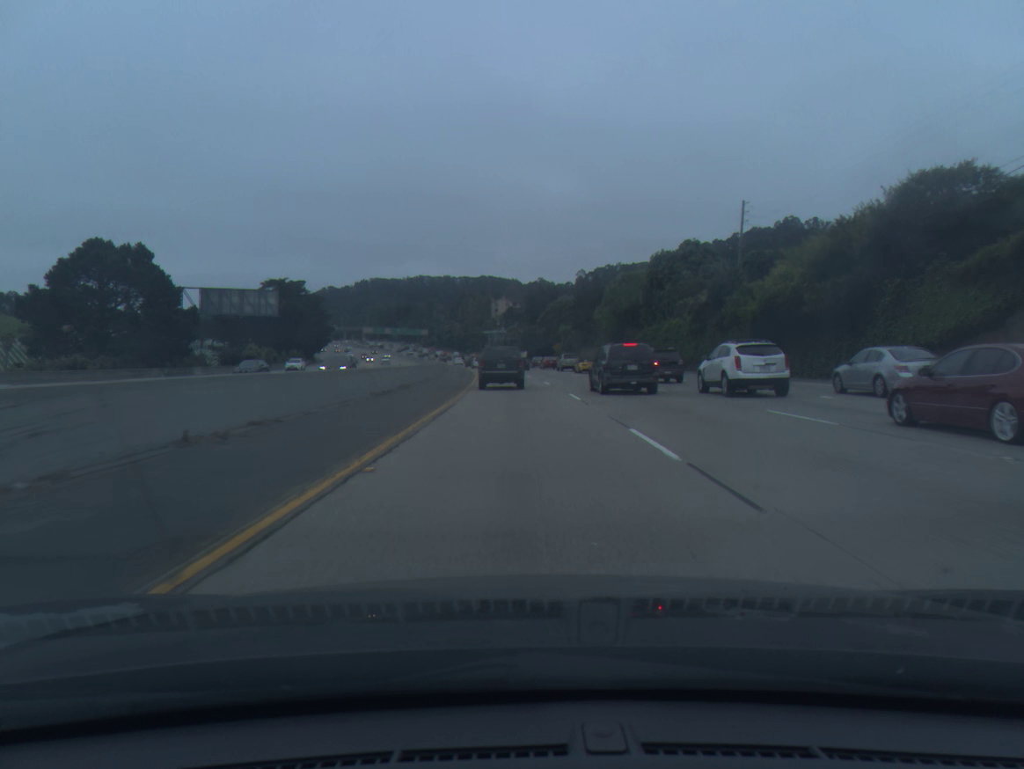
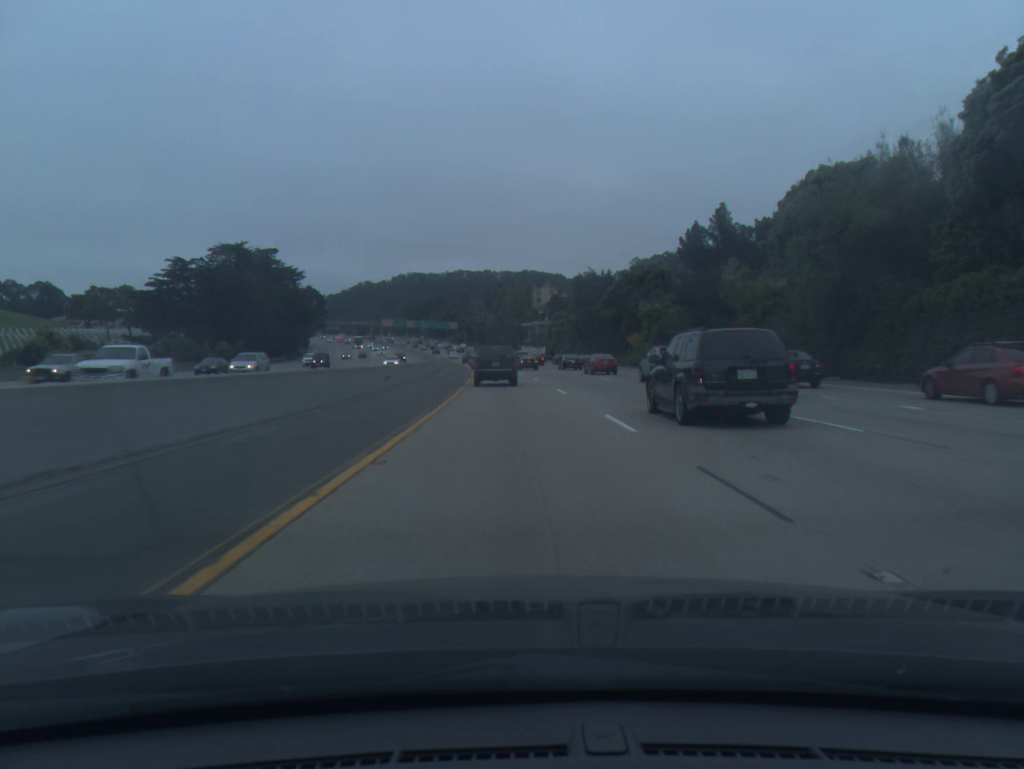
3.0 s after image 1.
(-1.5, +58.1) m; -3°
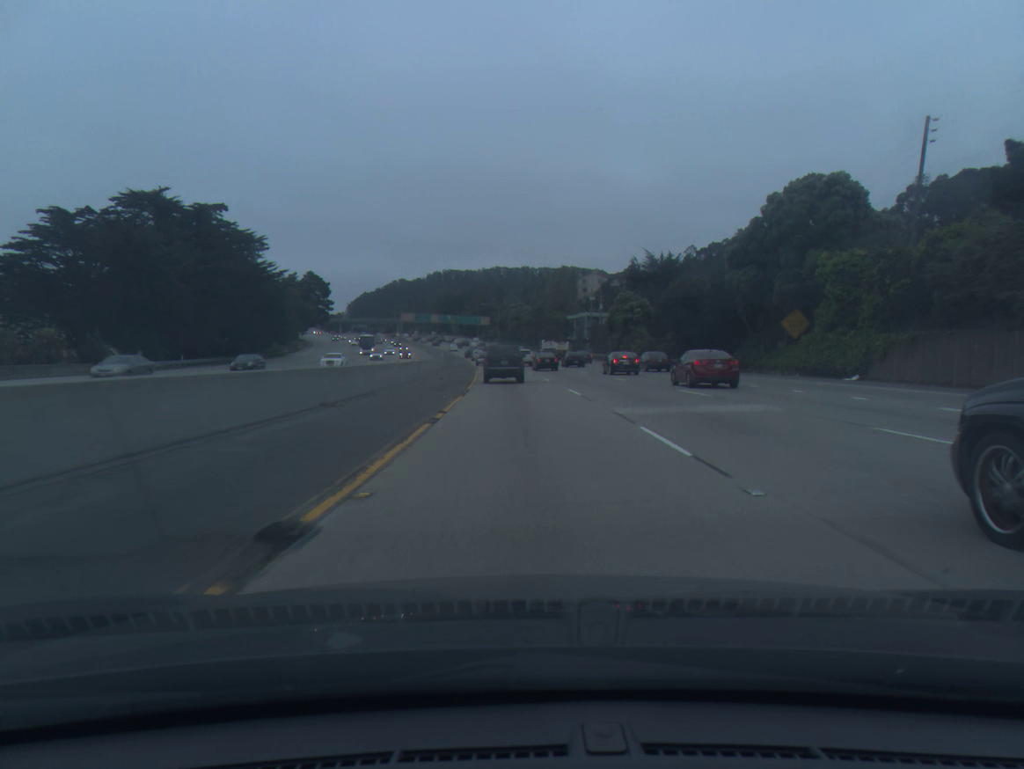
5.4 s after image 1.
(-1.2, +46.1) m; -3°
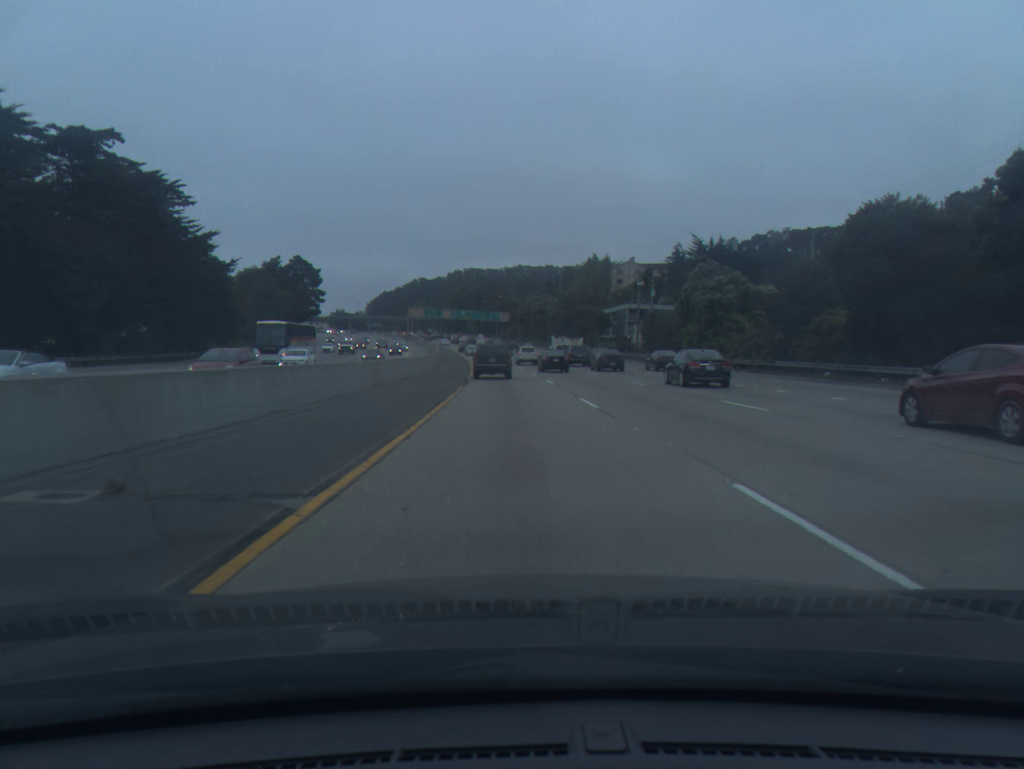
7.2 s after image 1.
(-0.4, +34.7) m; -1°
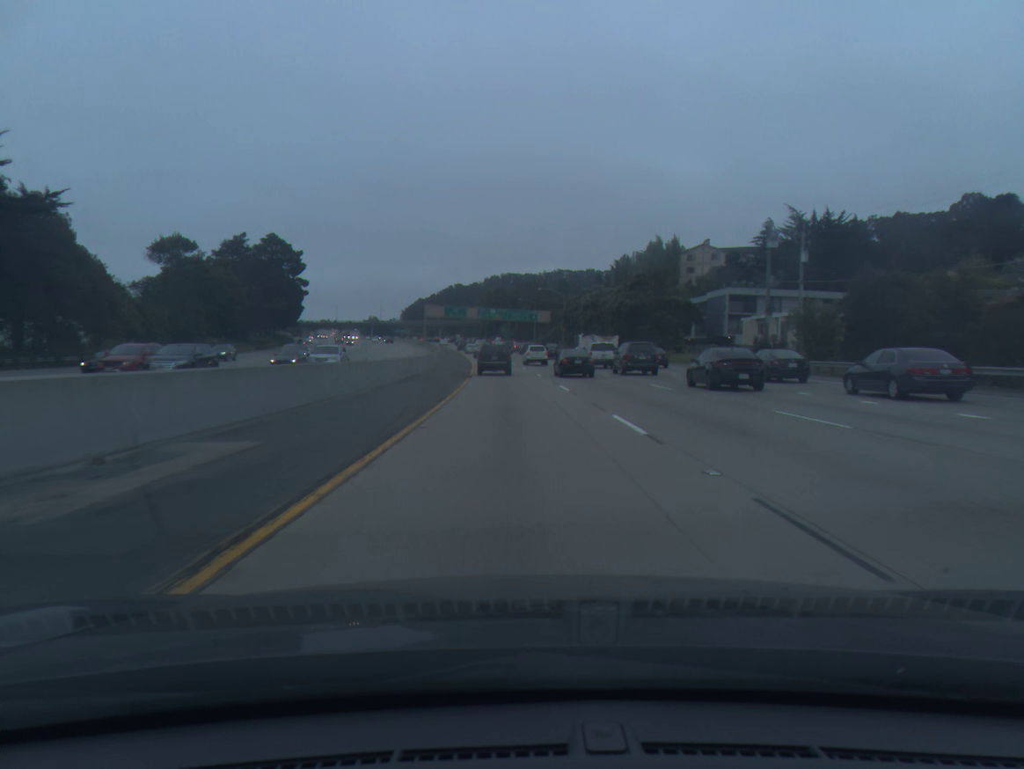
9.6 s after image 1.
(-1.2, +46.4) m; -3°
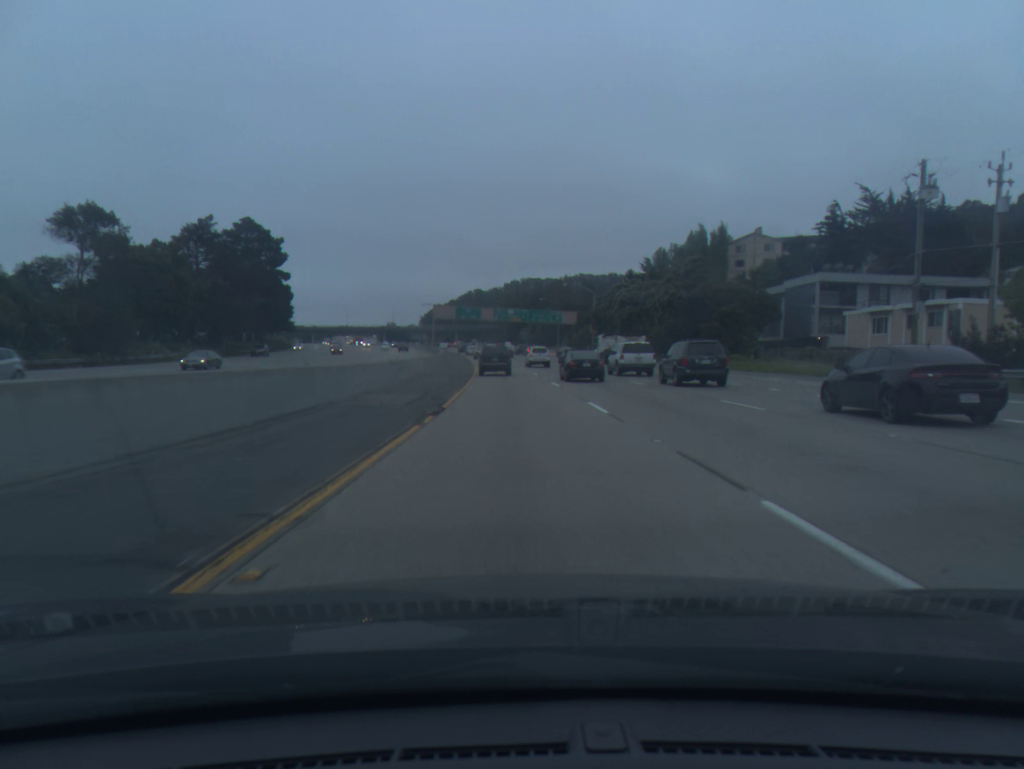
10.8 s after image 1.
(-0.3, +23.6) m; -1°
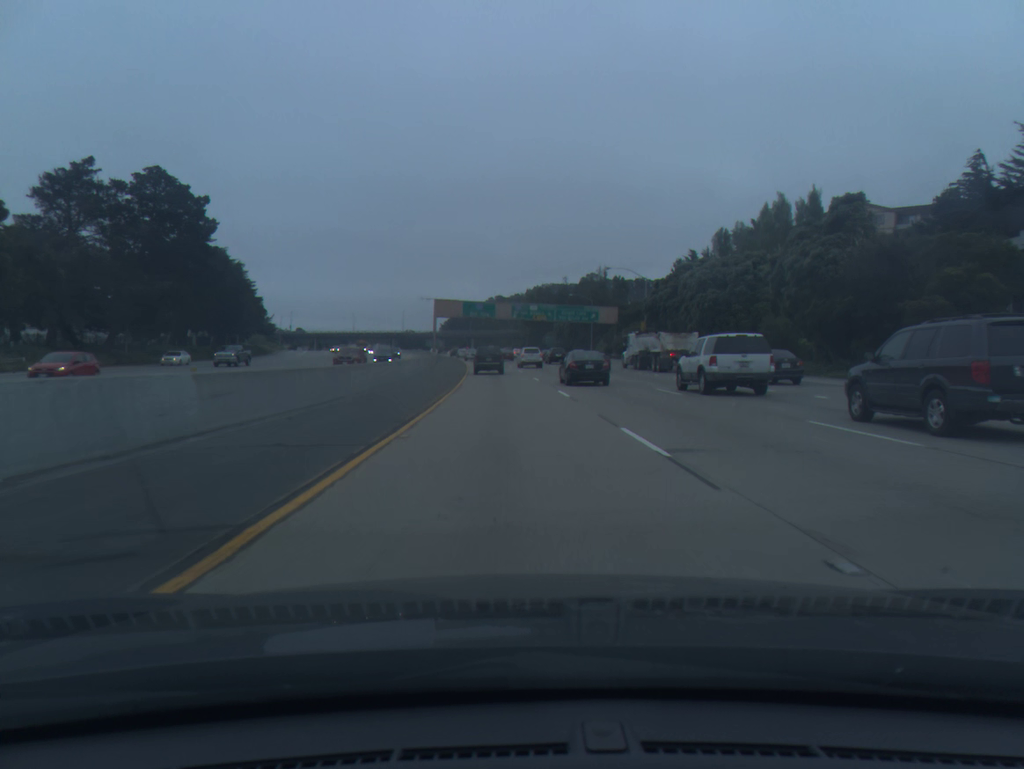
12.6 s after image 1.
(-0.4, +36.2) m; -2°
